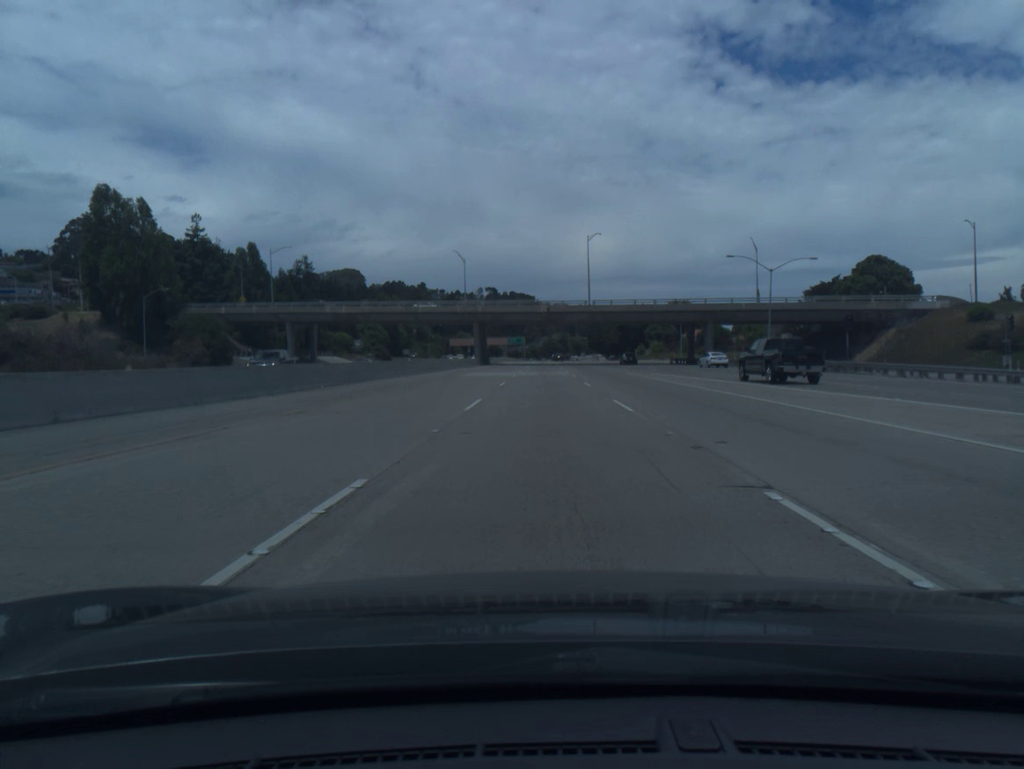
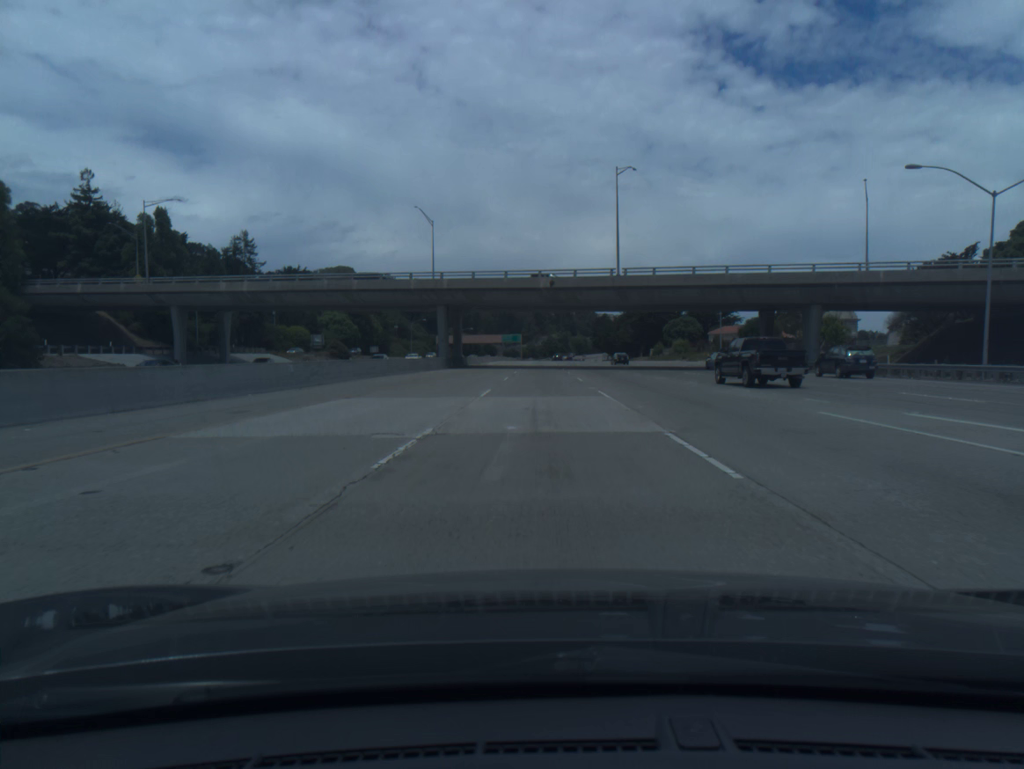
(0.0, +38.0) m; 0°
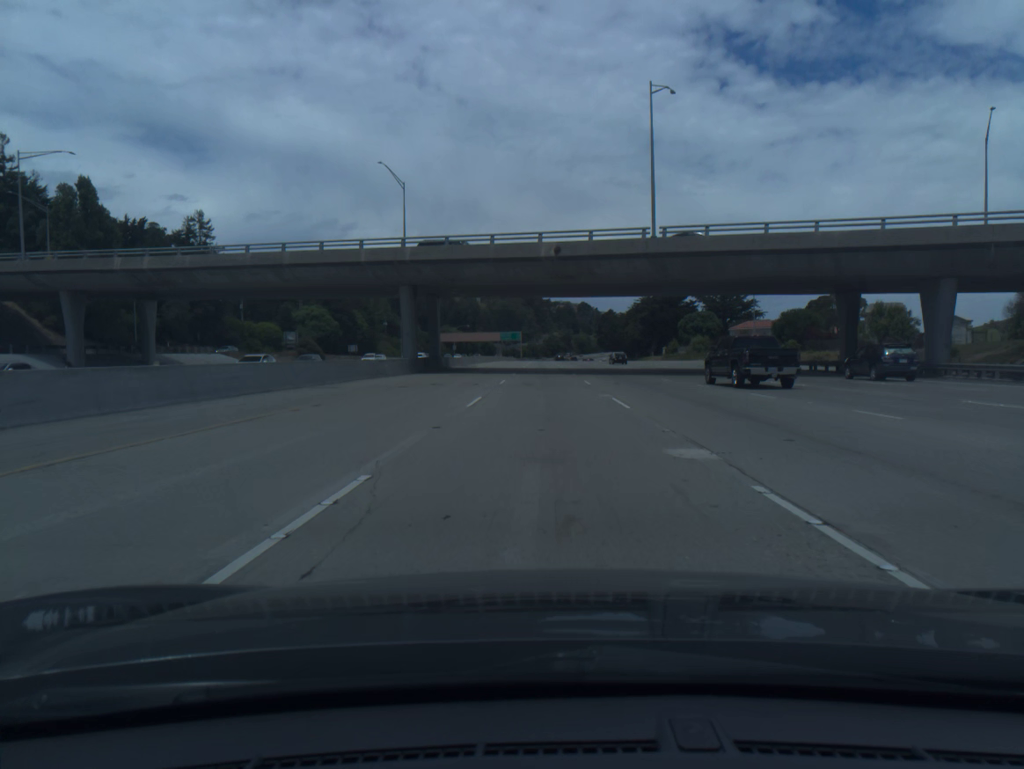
(0.0, +19.0) m; 0°
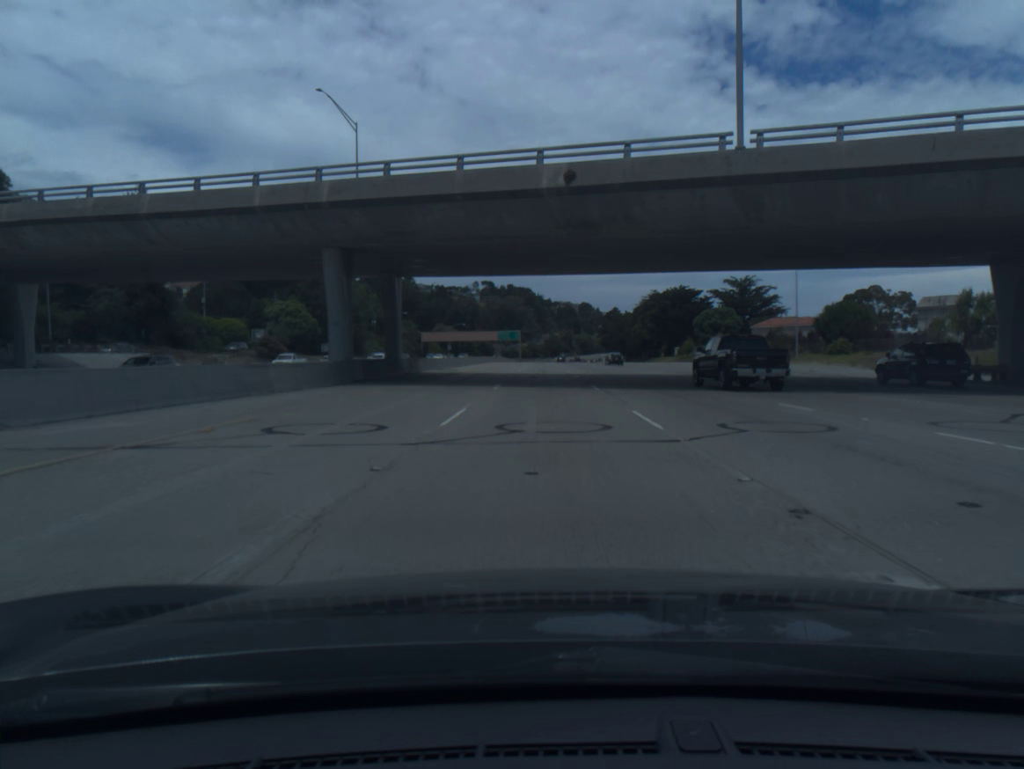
(0.0, +19.0) m; 0°
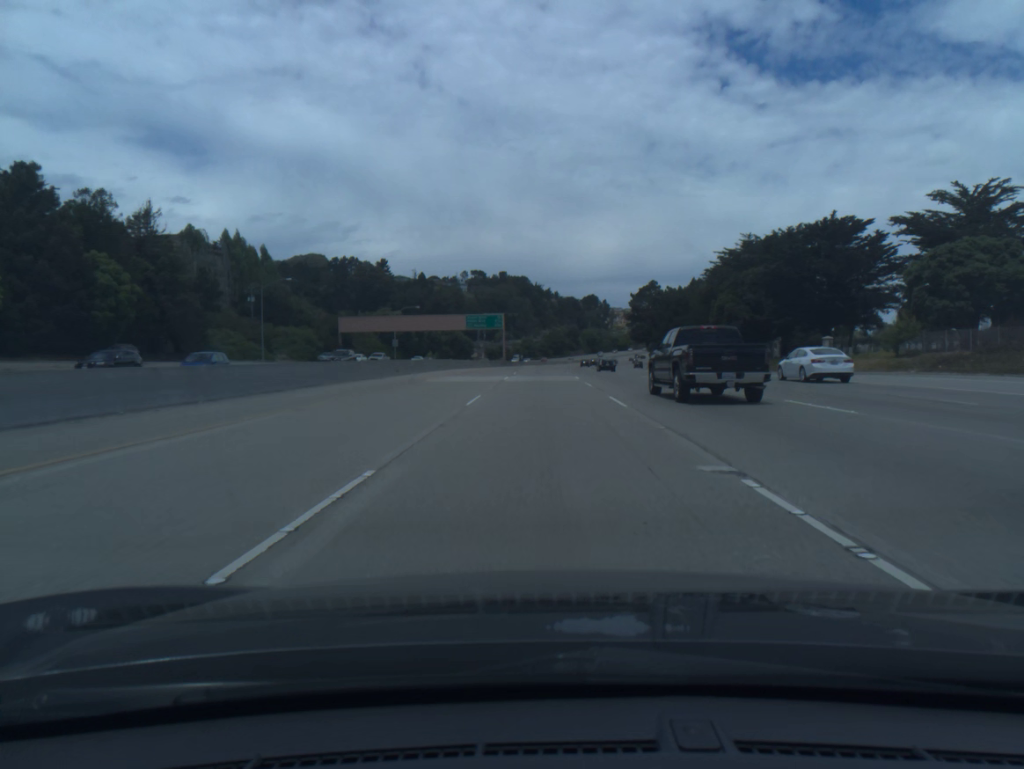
(+0.1, +95.3) m; 0°
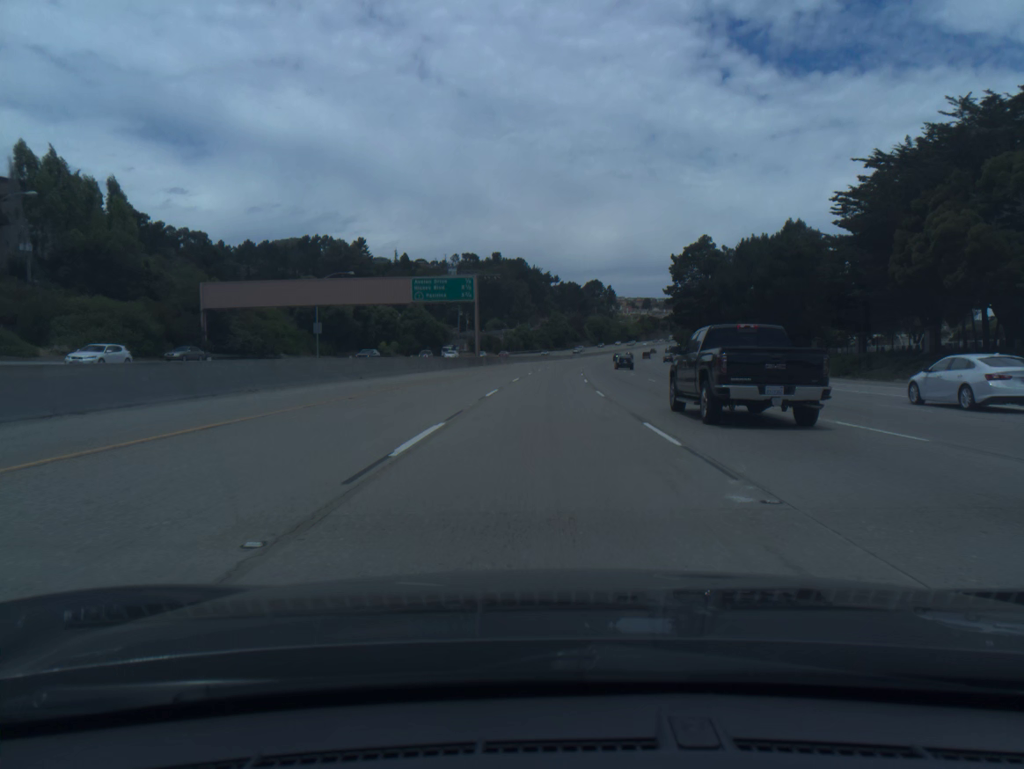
(-0.1, +57.3) m; 0°
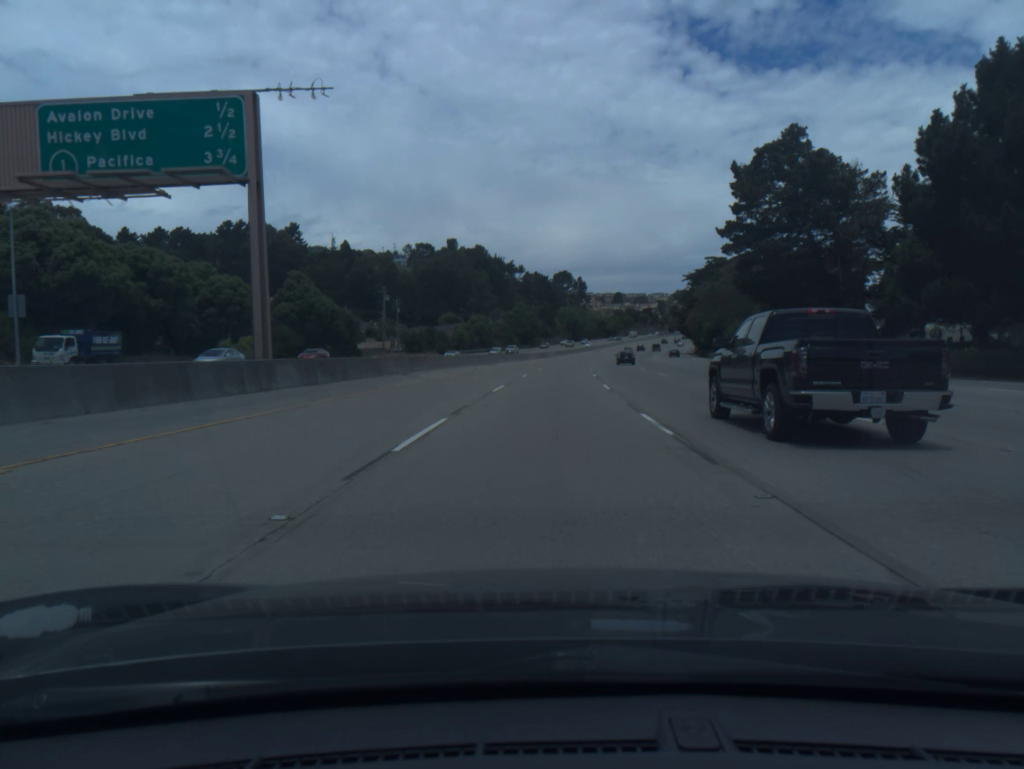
(+1.0, +57.8) m; +2°
